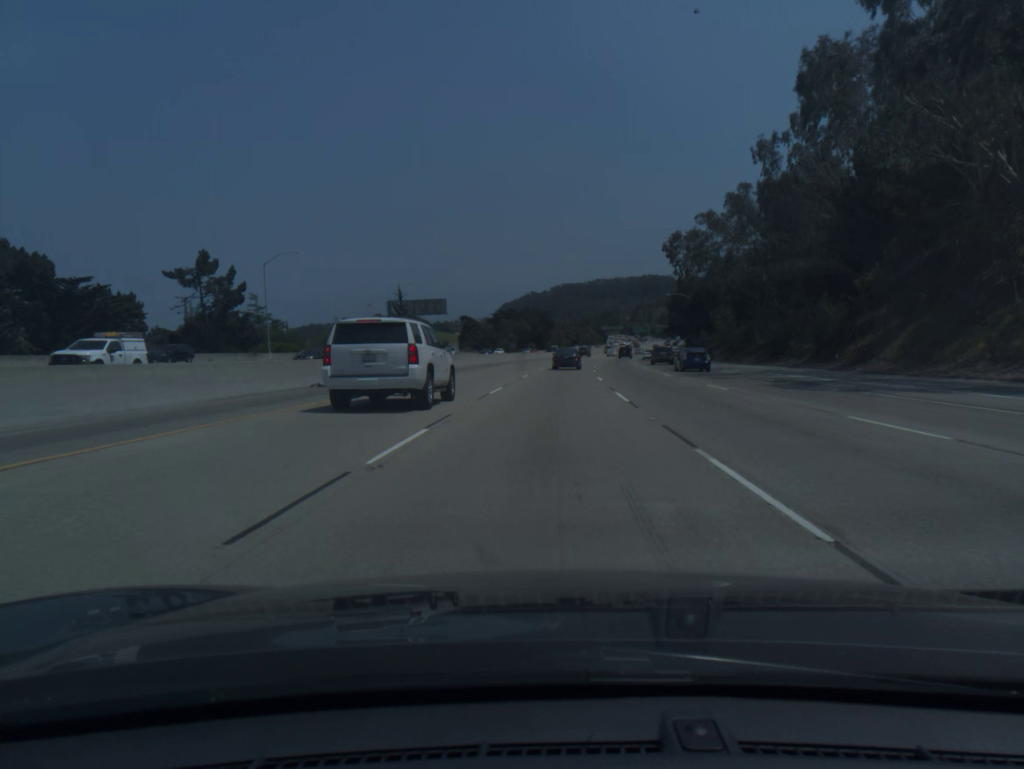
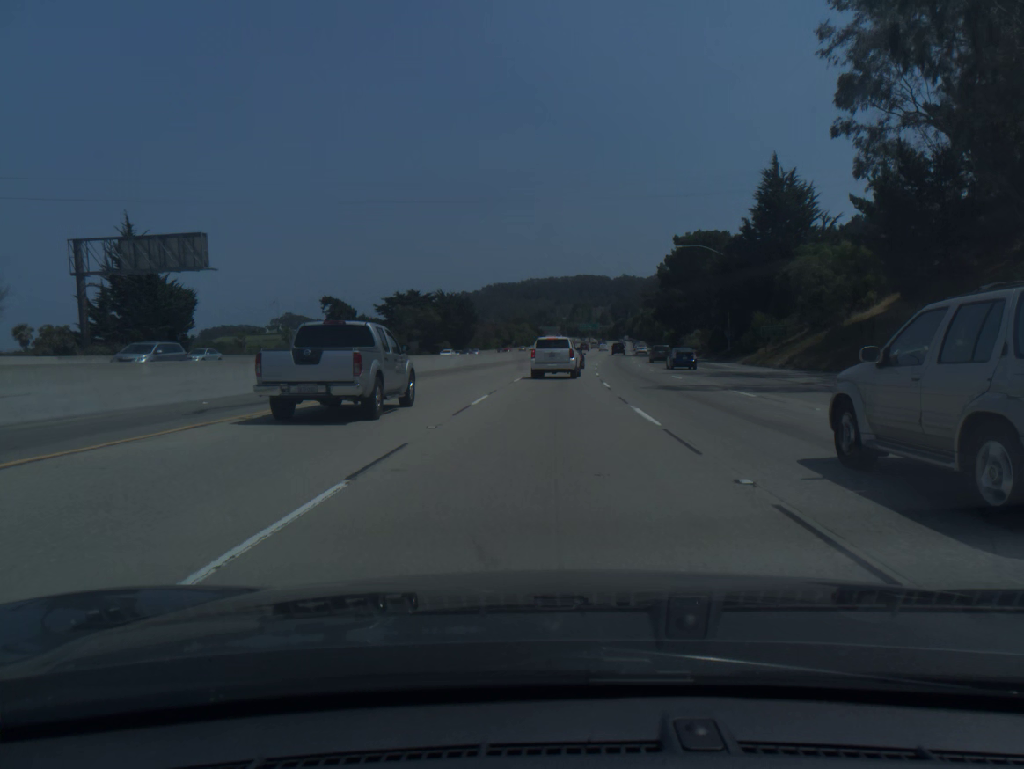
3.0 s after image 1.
(+3.3, +77.3) m; +5°
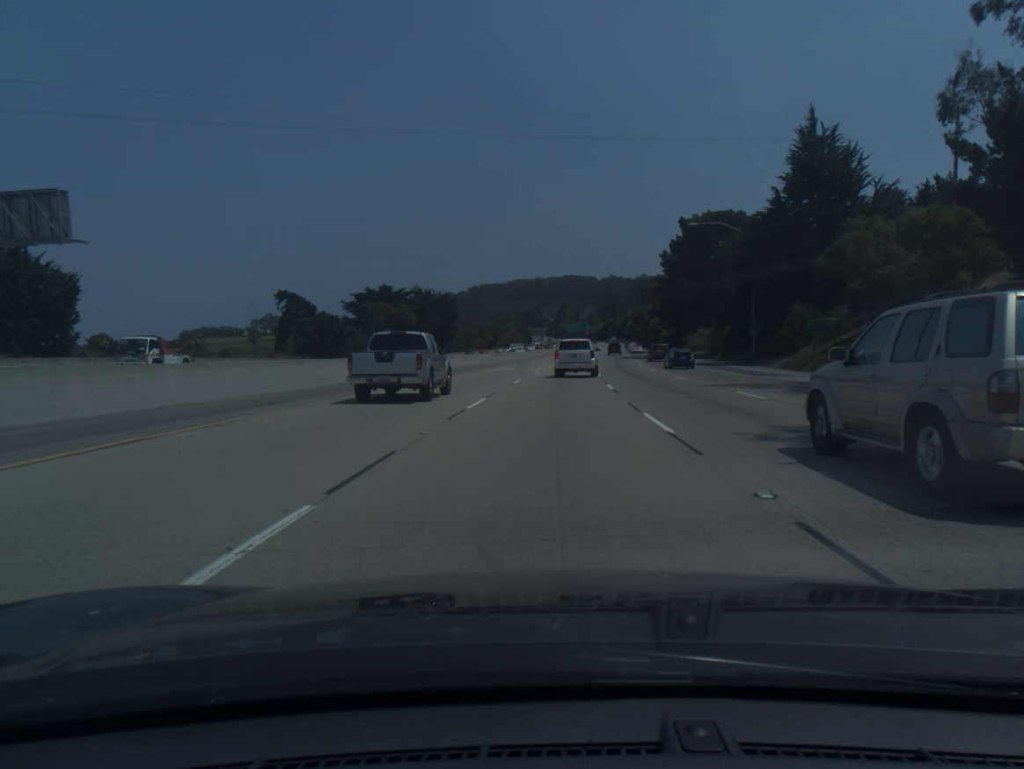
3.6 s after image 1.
(+0.1, +15.6) m; +1°
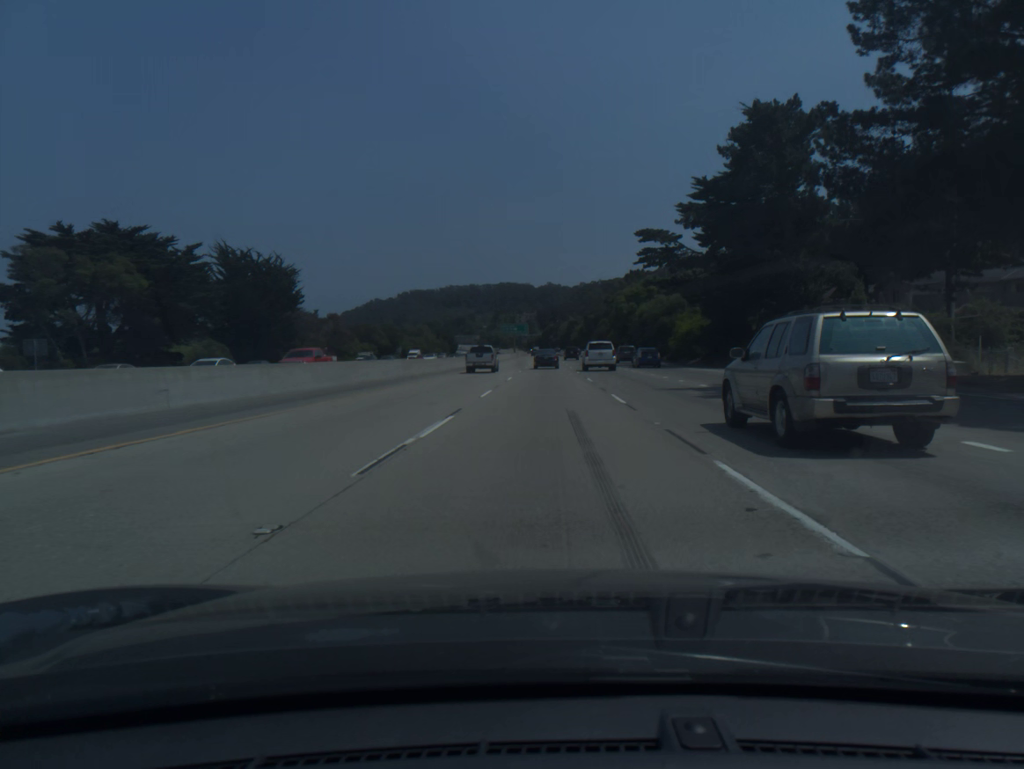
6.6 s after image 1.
(+3.5, +78.4) m; +5°
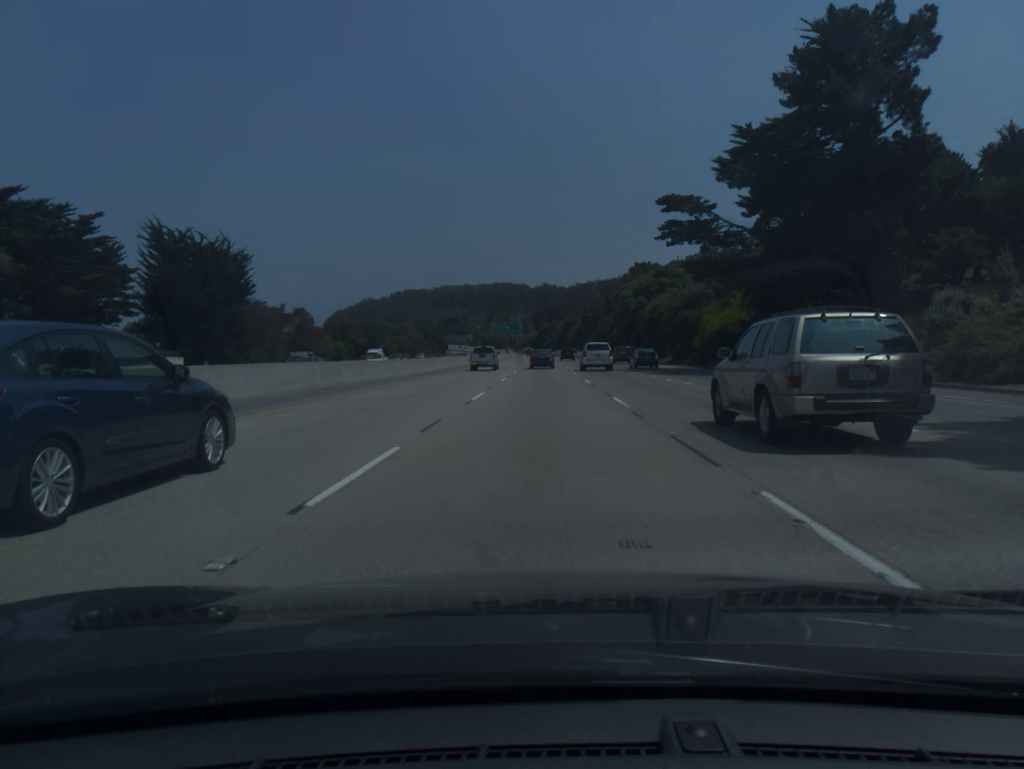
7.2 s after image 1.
(+0.1, +15.8) m; 0°
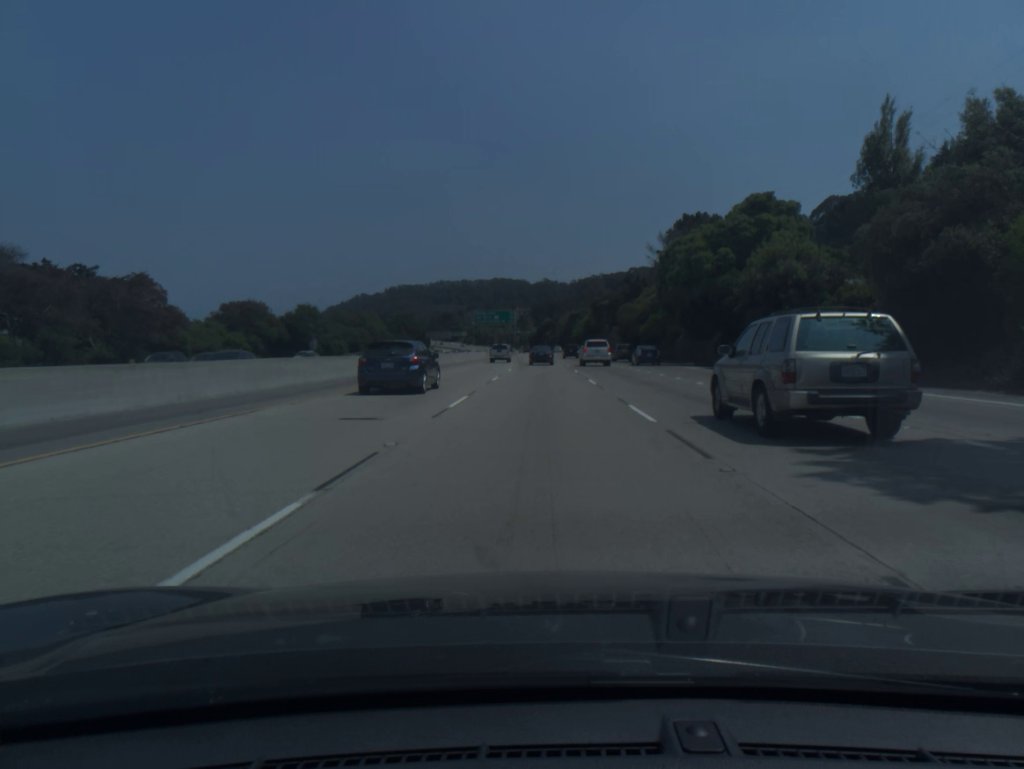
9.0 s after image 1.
(0.0, +47.4) m; 0°
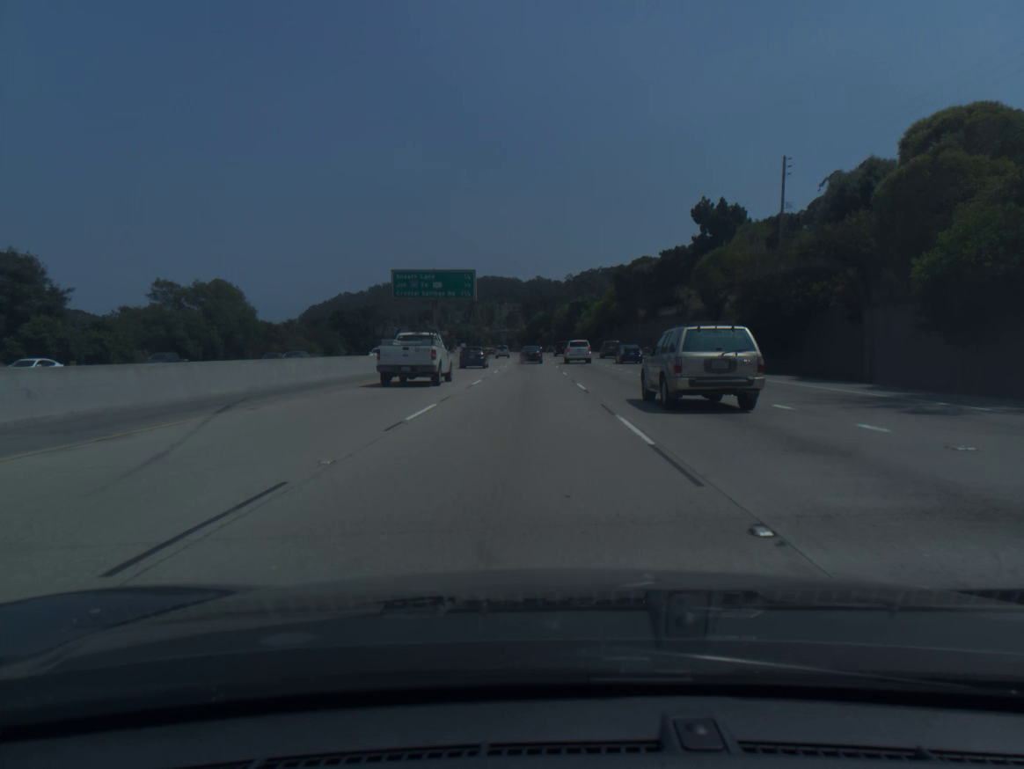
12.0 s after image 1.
(+0.3, +74.3) m; +1°
